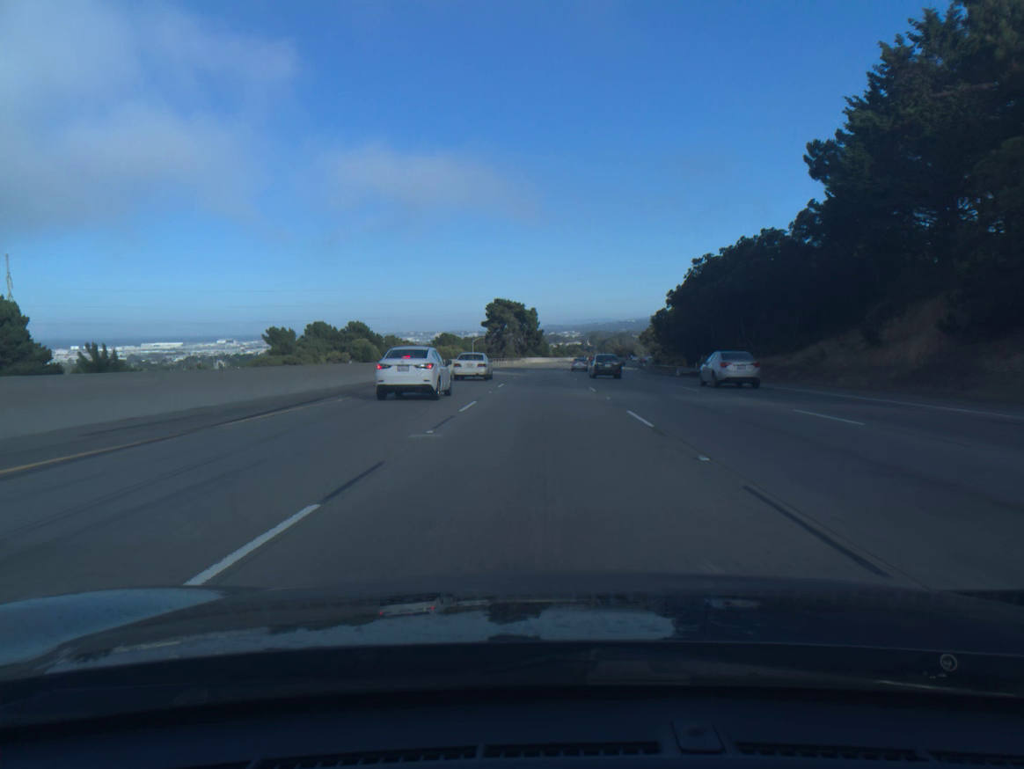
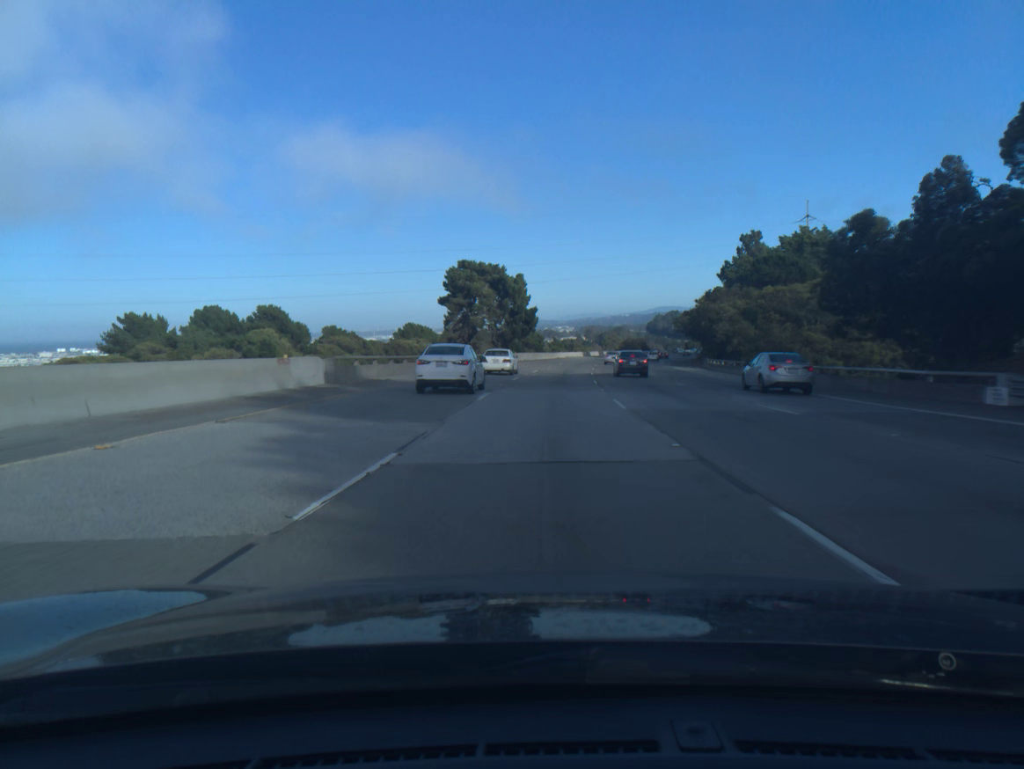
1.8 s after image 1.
(+0.1, +55.1) m; 0°
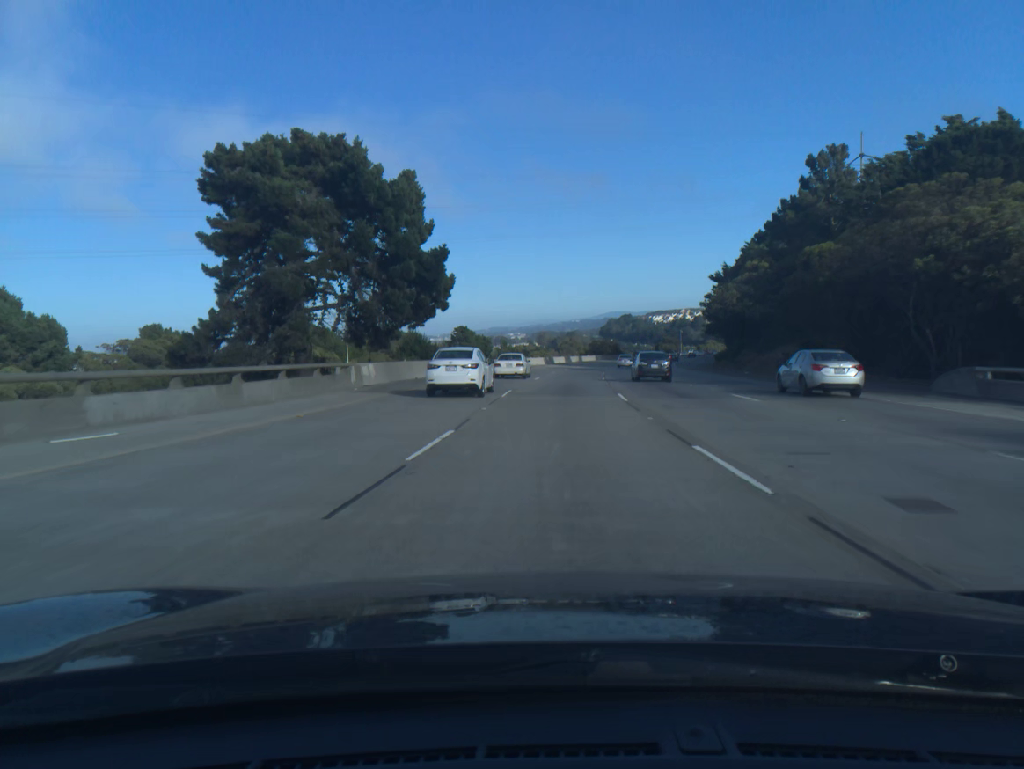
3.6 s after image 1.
(+1.4, +55.0) m; +3°
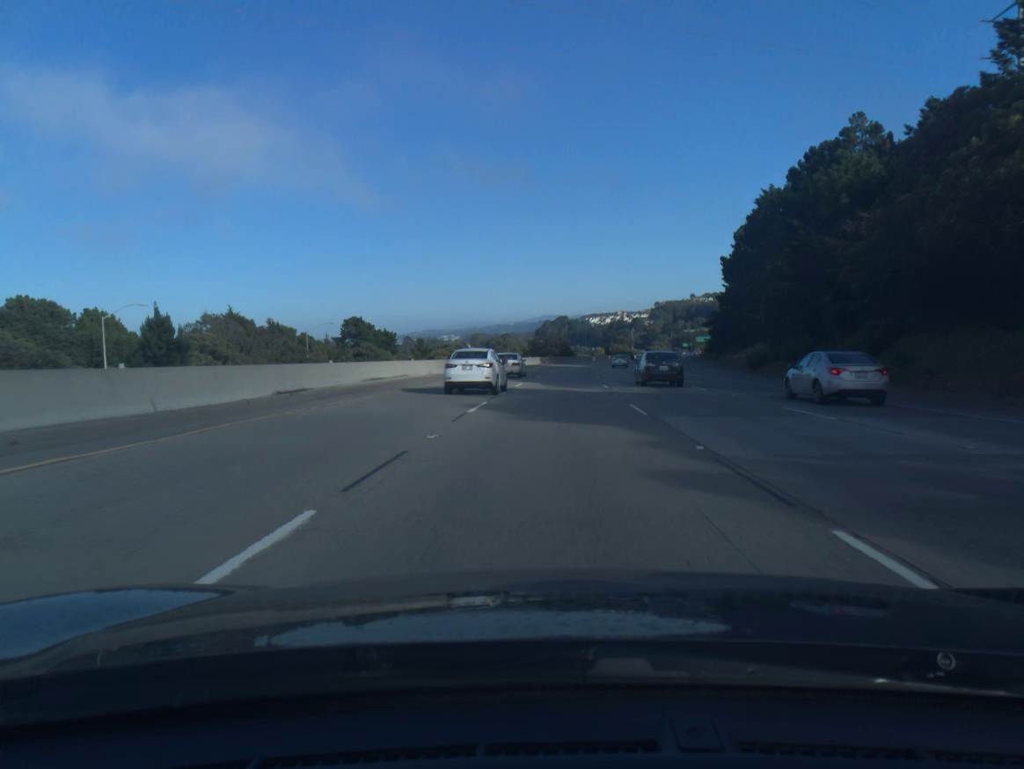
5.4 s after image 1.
(+2.2, +55.0) m; +5°
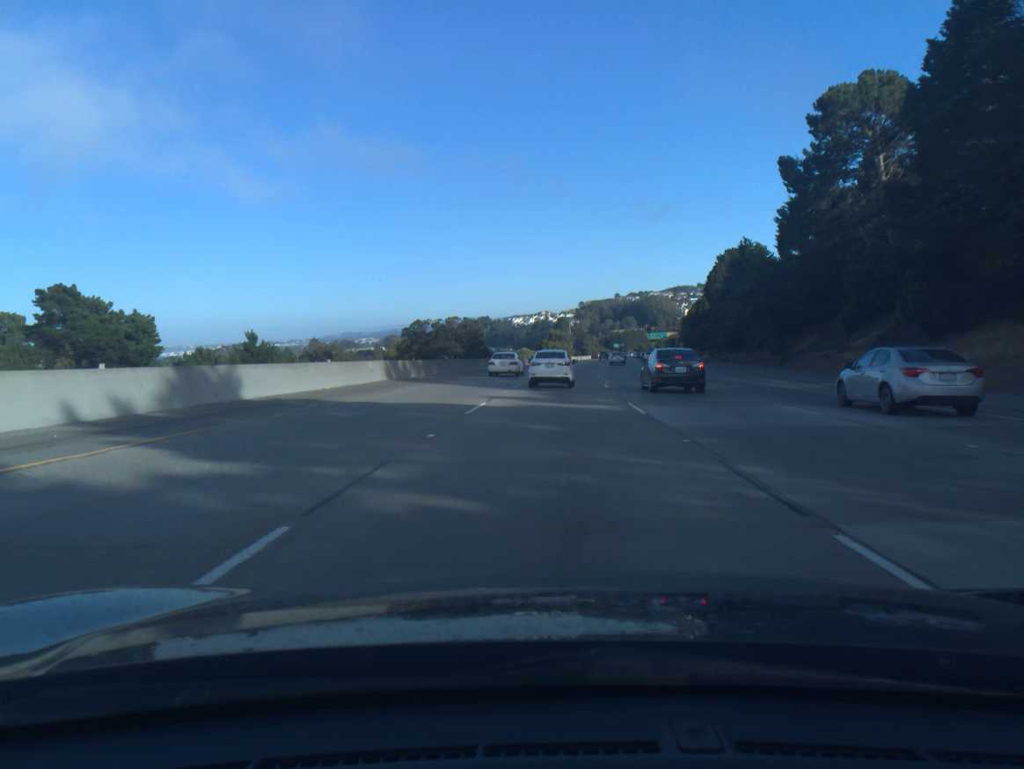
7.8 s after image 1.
(+3.5, +73.2) m; +6°
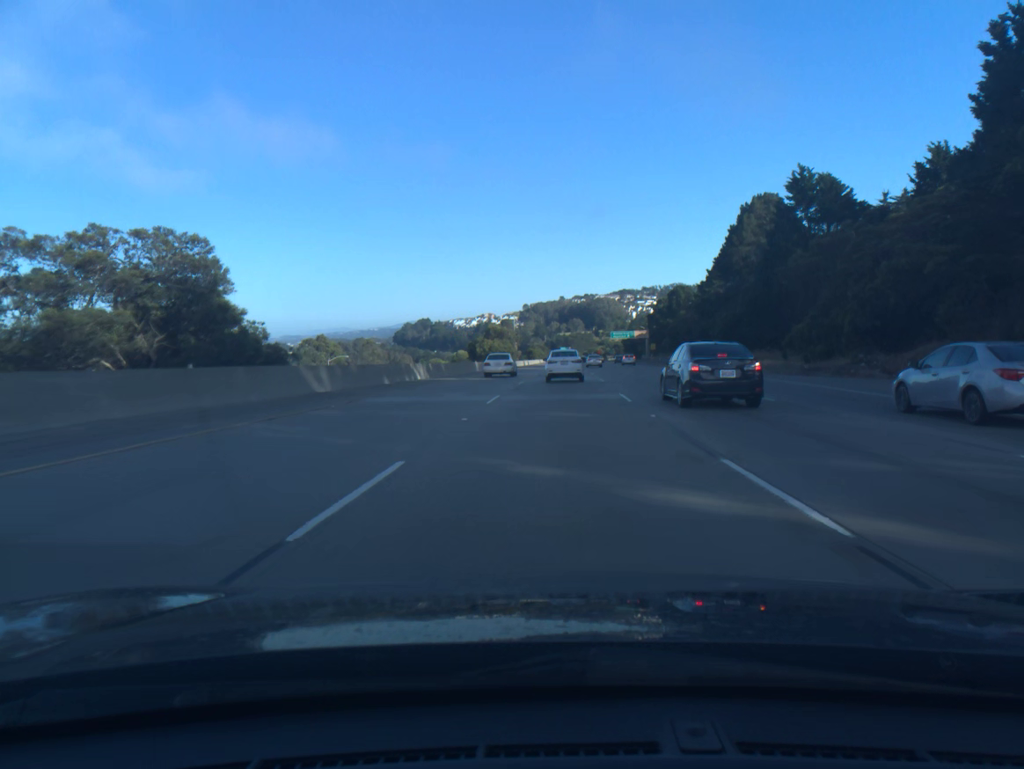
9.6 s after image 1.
(+1.9, +54.8) m; +4°
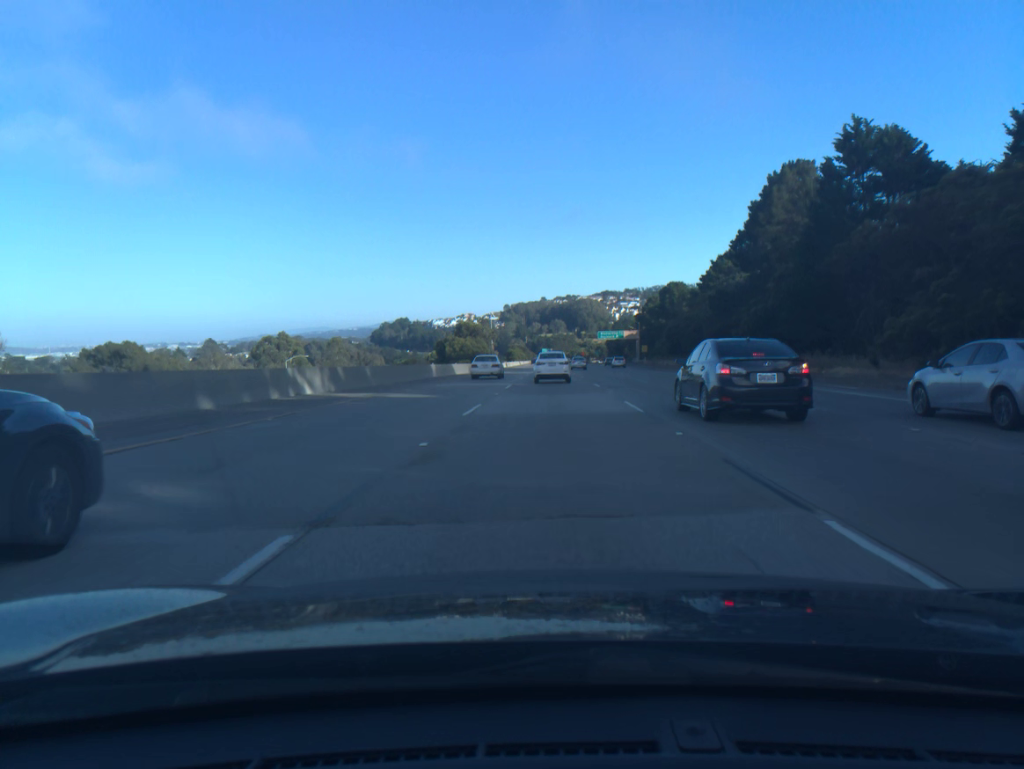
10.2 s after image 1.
(+0.2, +18.3) m; +1°
